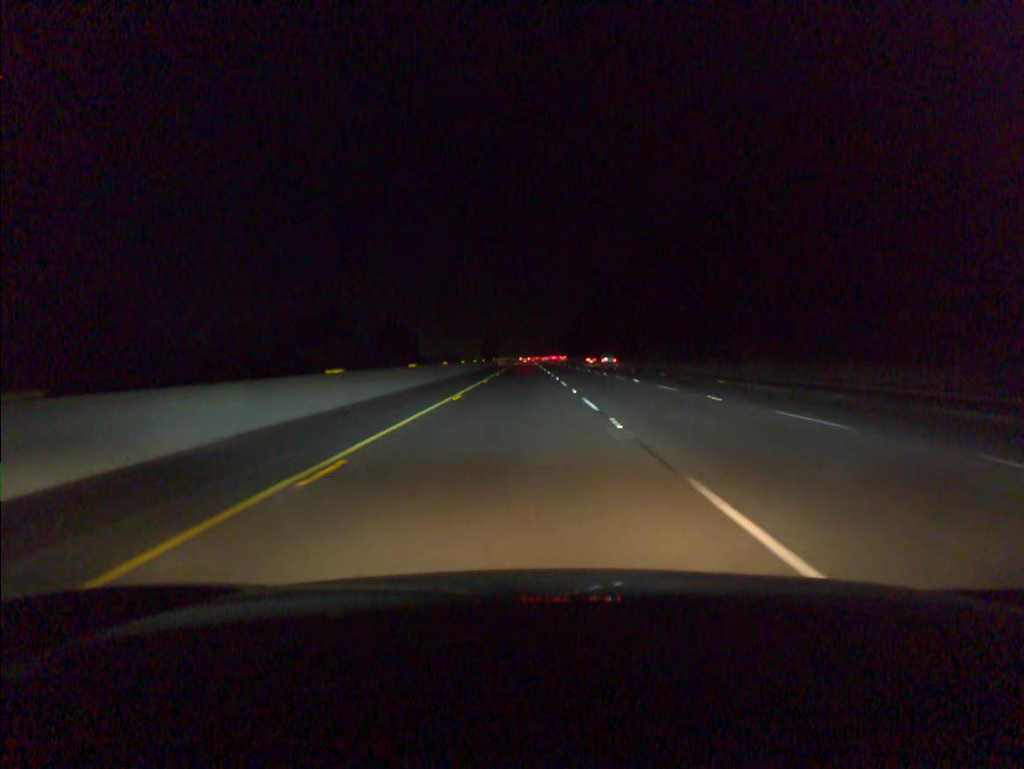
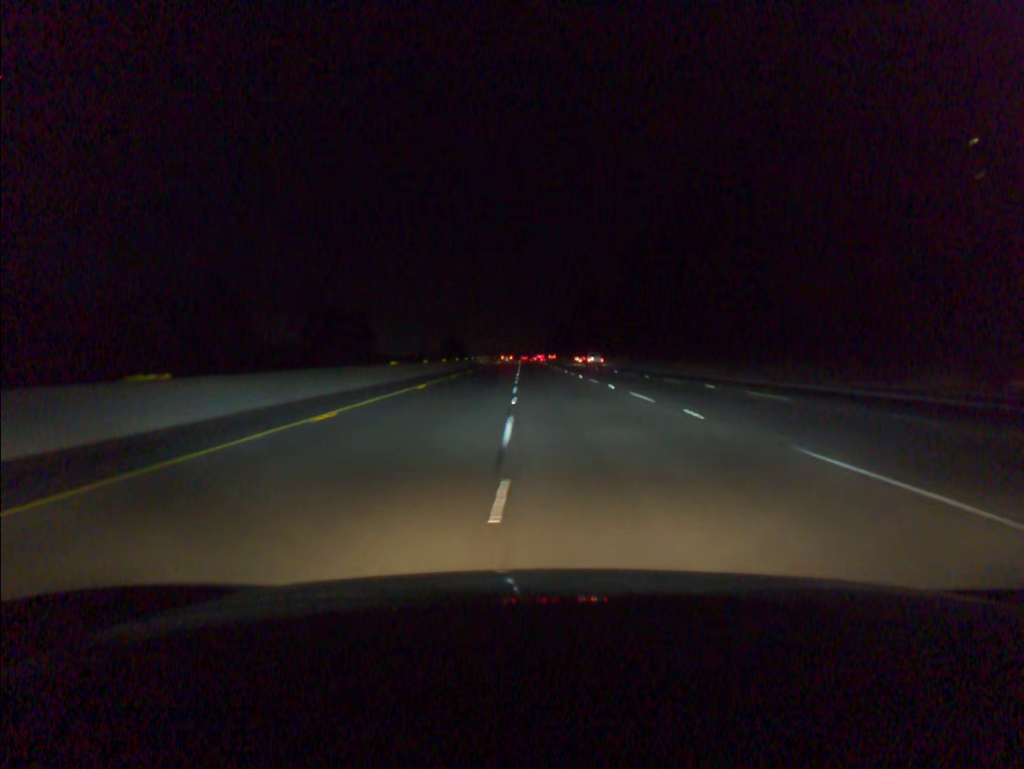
(+0.4, +80.3) m; +1°
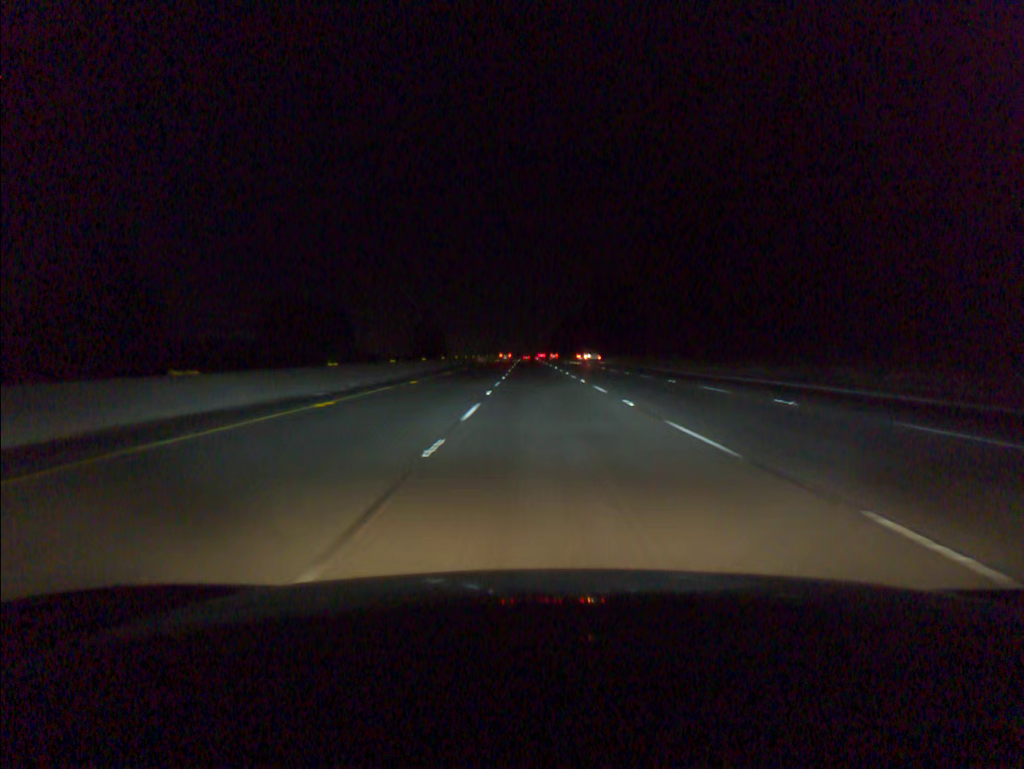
(0.0, +40.2) m; 0°
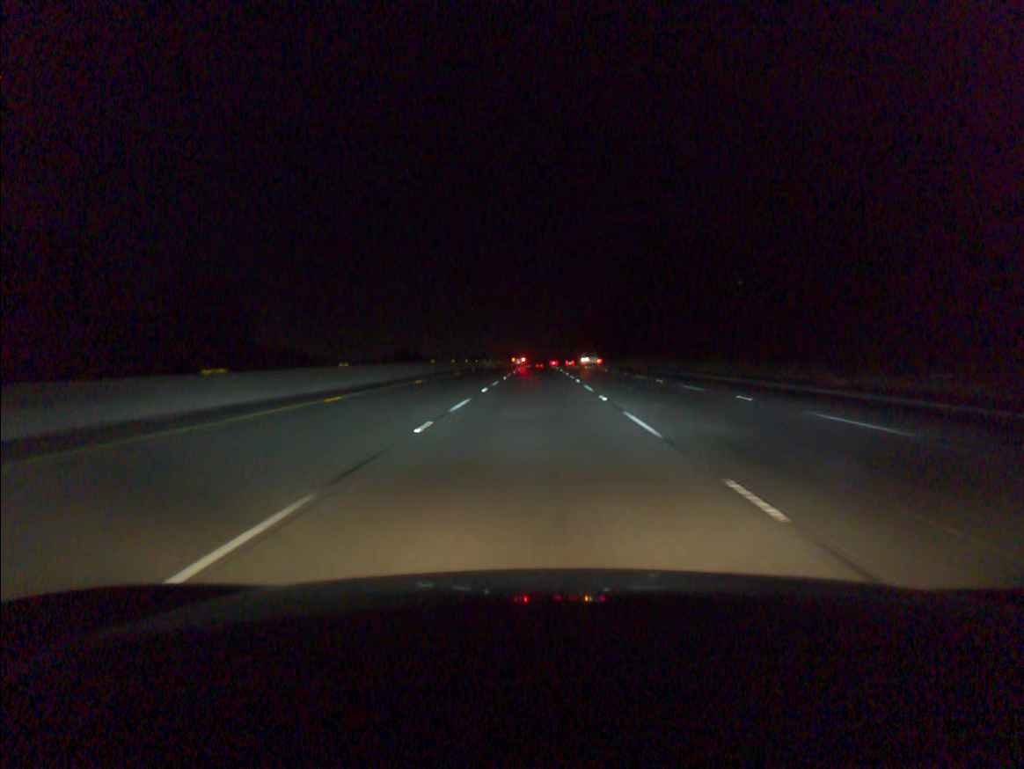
(-1.1, +100.1) m; -1°
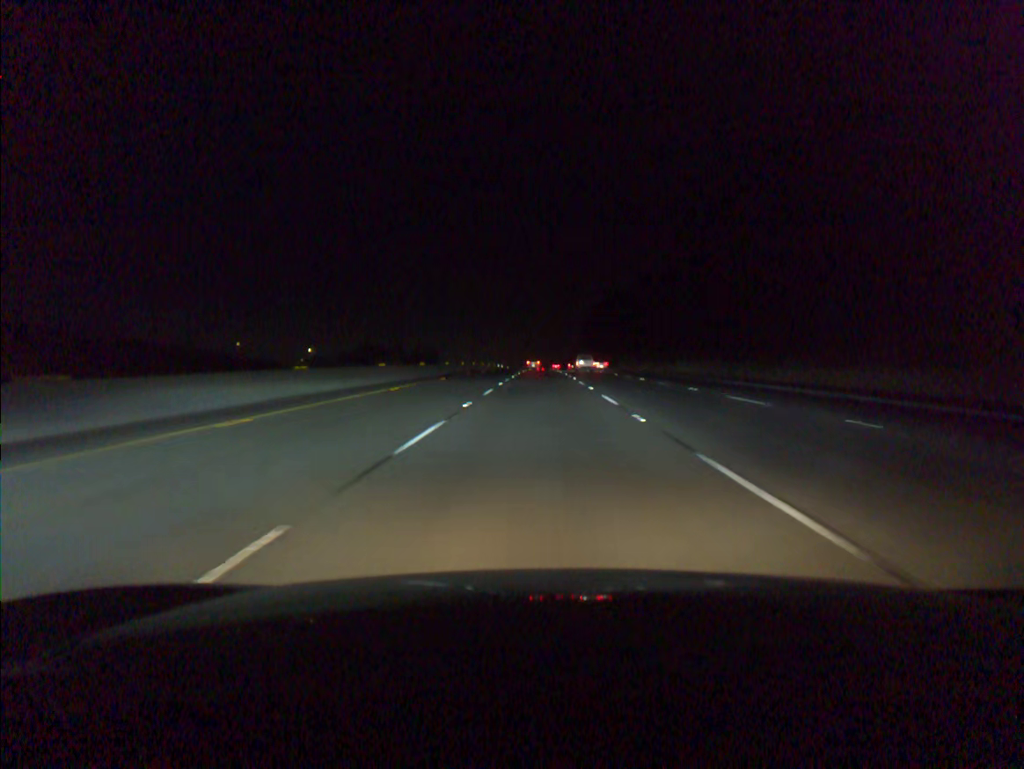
(-0.1, +80.0) m; 0°
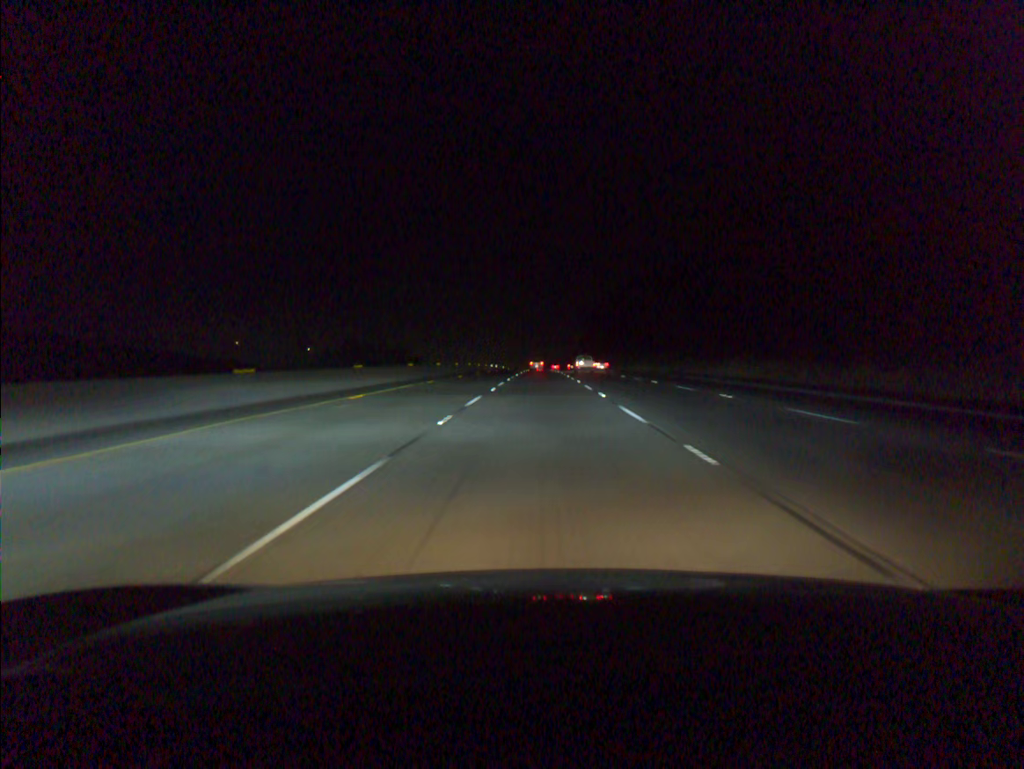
(0.0, +19.9) m; 0°
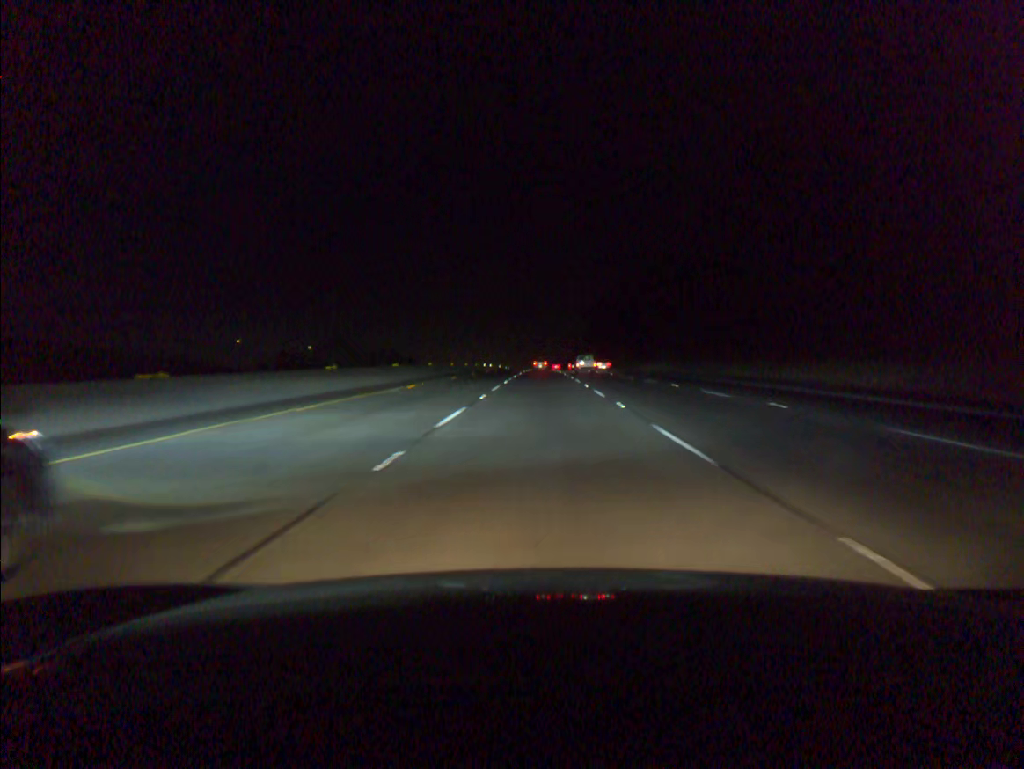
(0.0, +19.9) m; 0°
